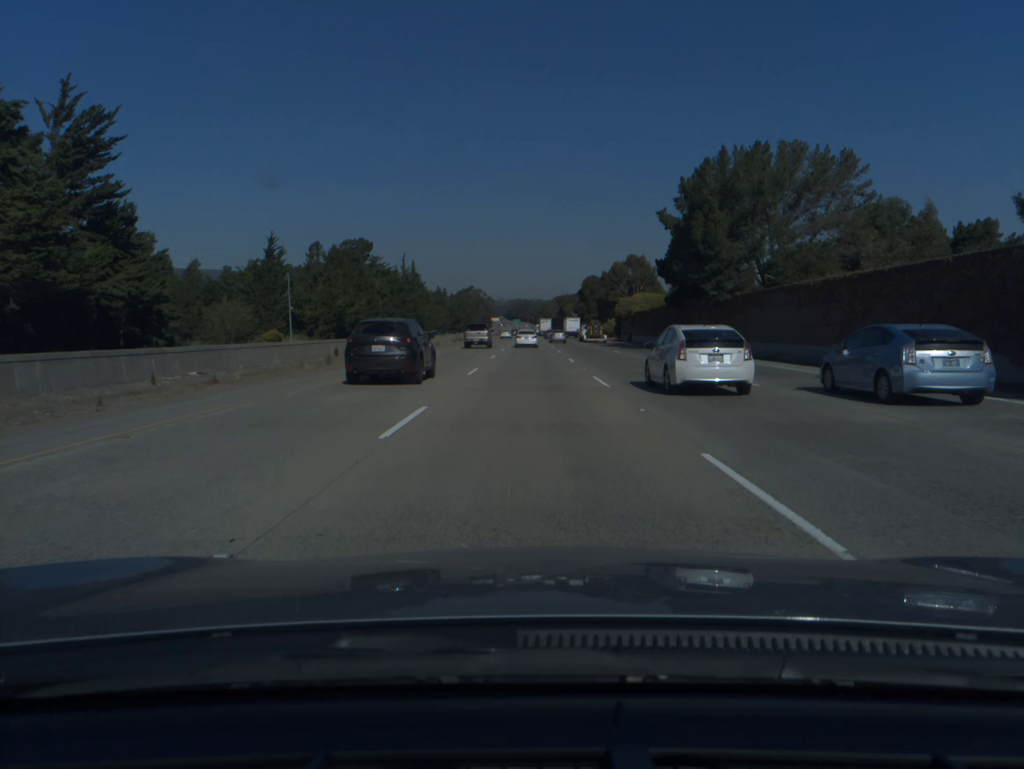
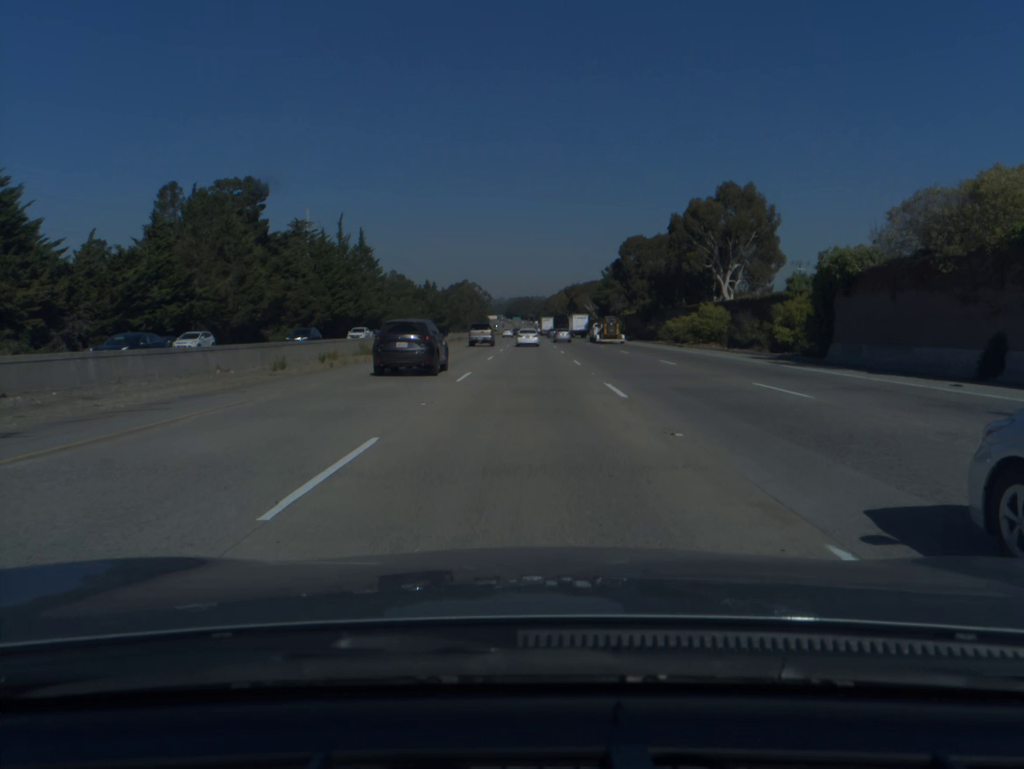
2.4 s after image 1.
(-0.1, +76.9) m; 0°
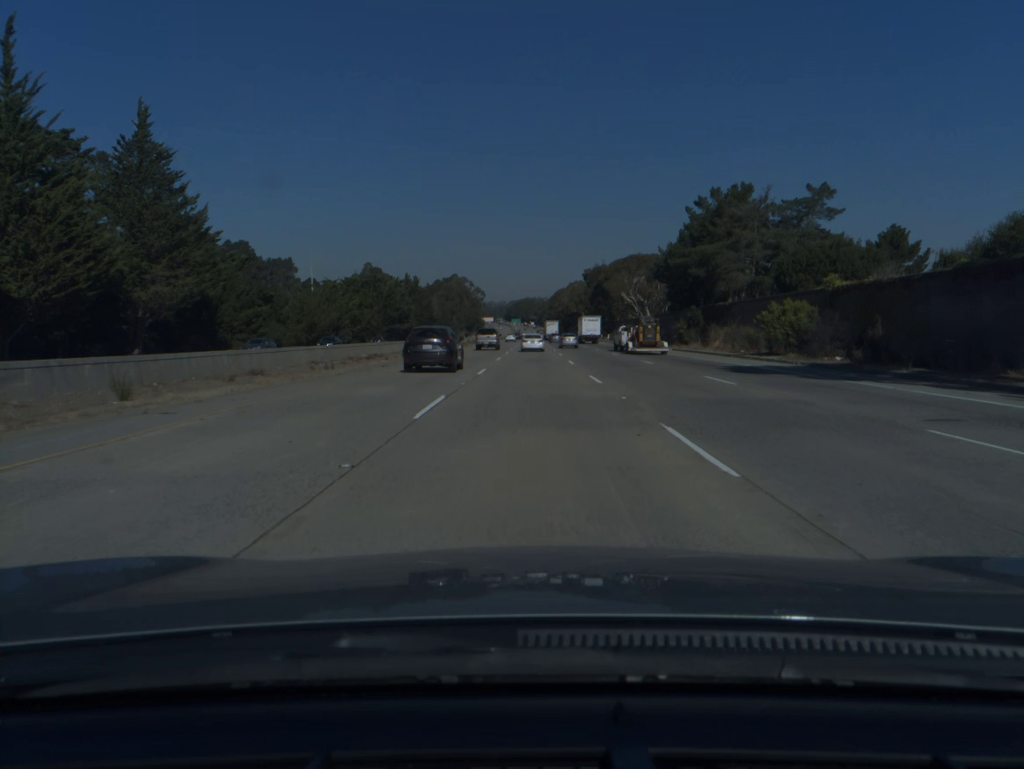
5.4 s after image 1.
(0.0, +95.8) m; 0°
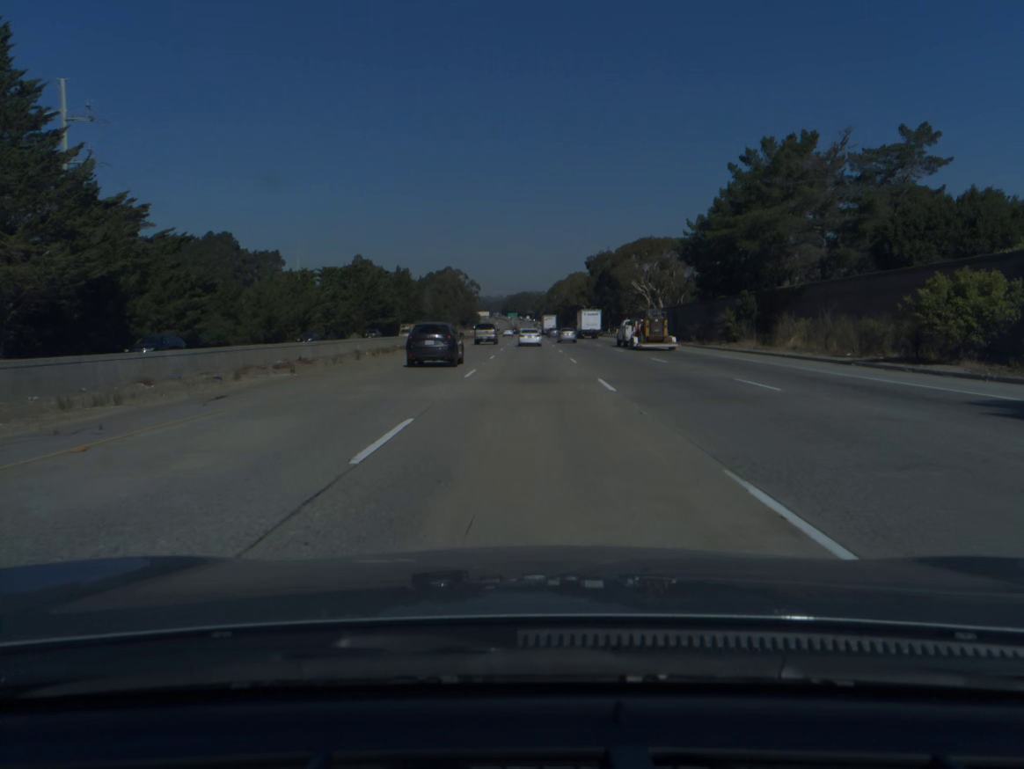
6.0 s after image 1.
(0.0, +19.1) m; 0°
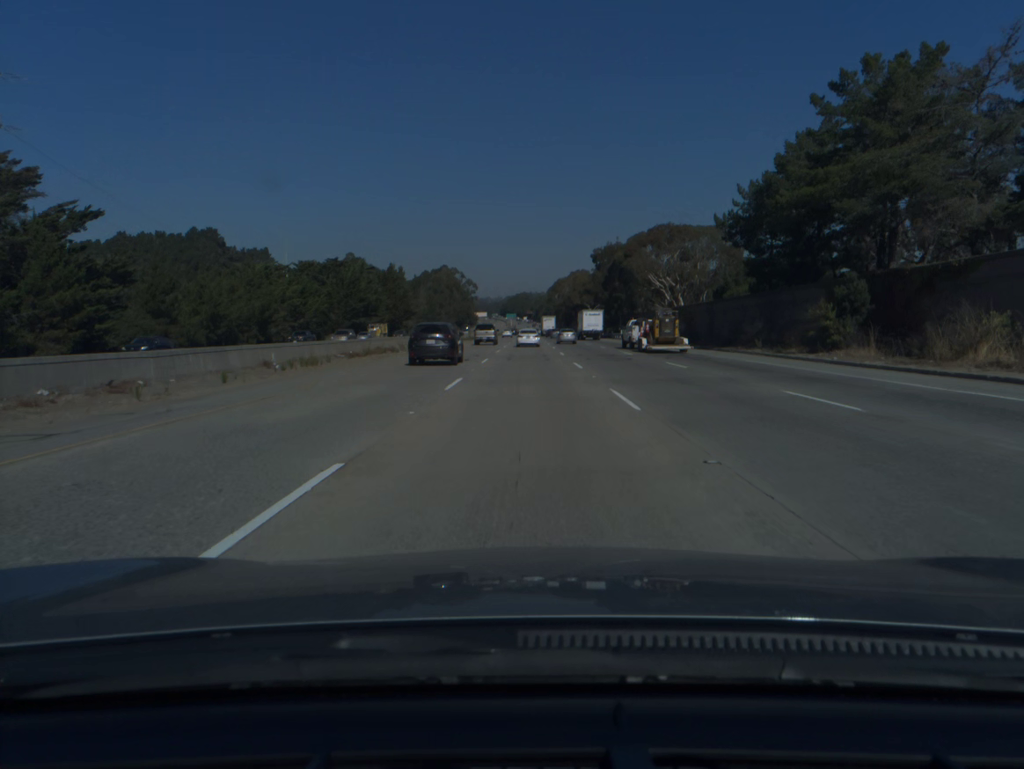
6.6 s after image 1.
(0.0, +19.0) m; 0°
